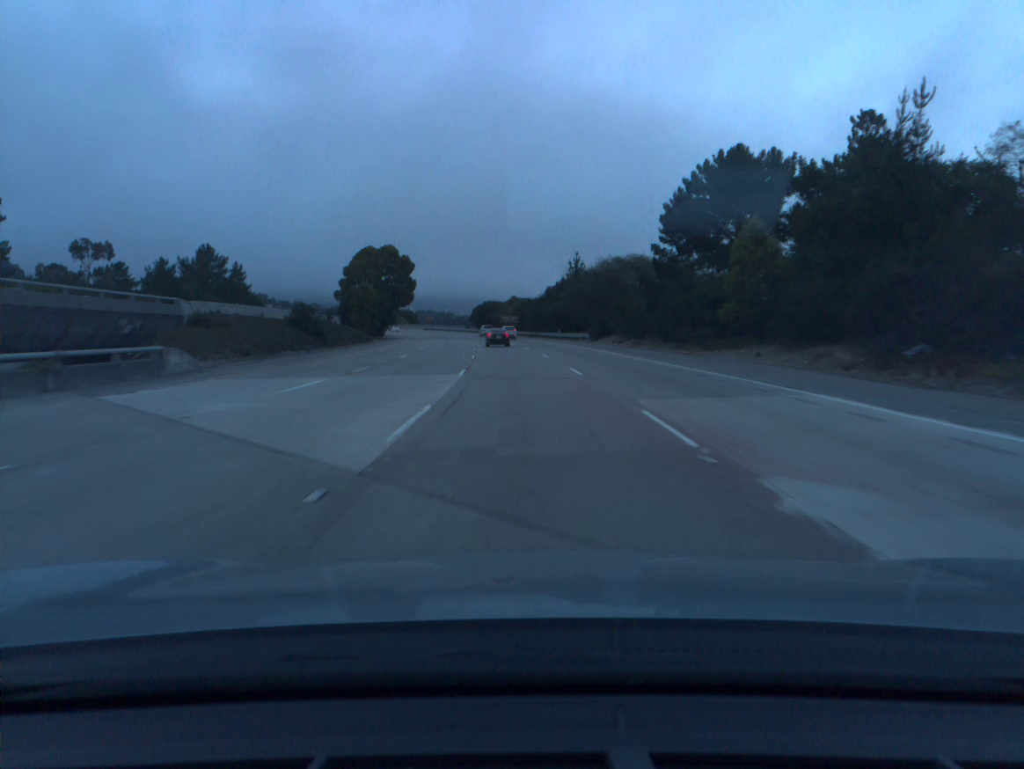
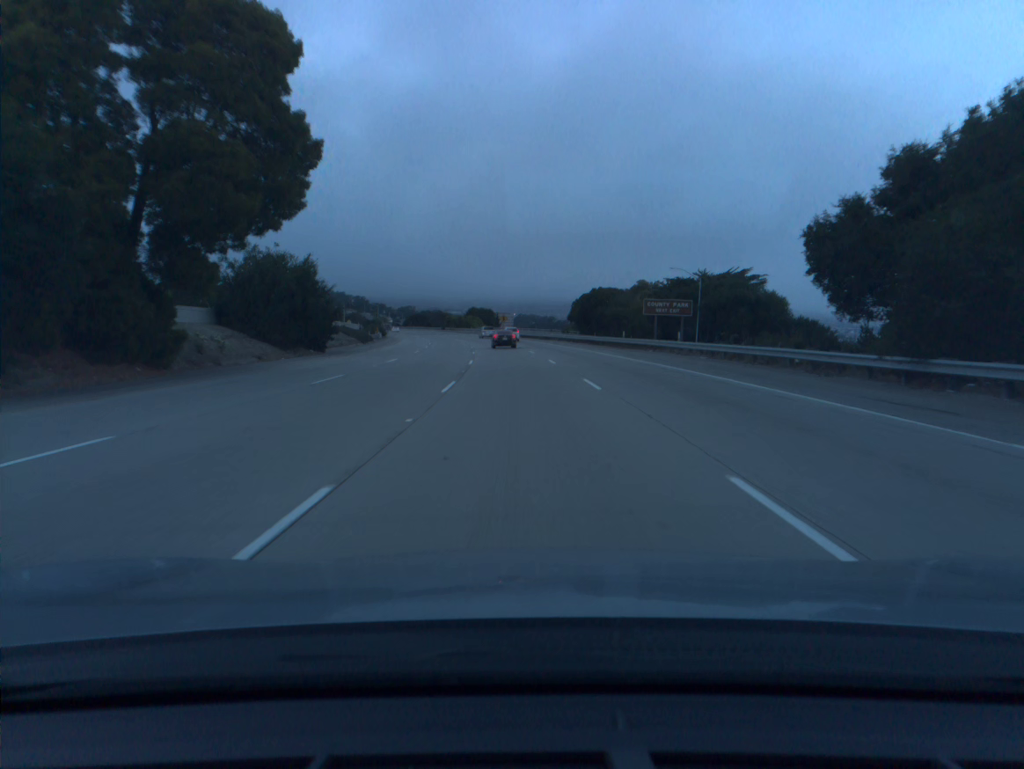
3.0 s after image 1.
(-6.1, +93.2) m; -7°
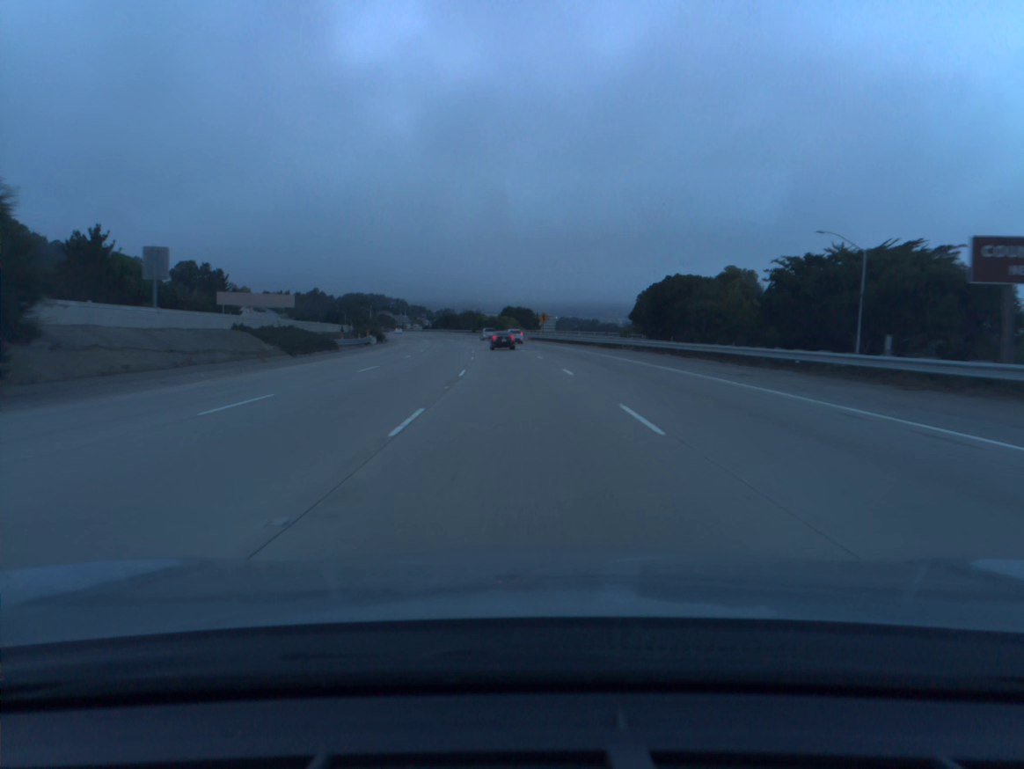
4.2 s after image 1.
(-1.0, +37.0) m; -3°
